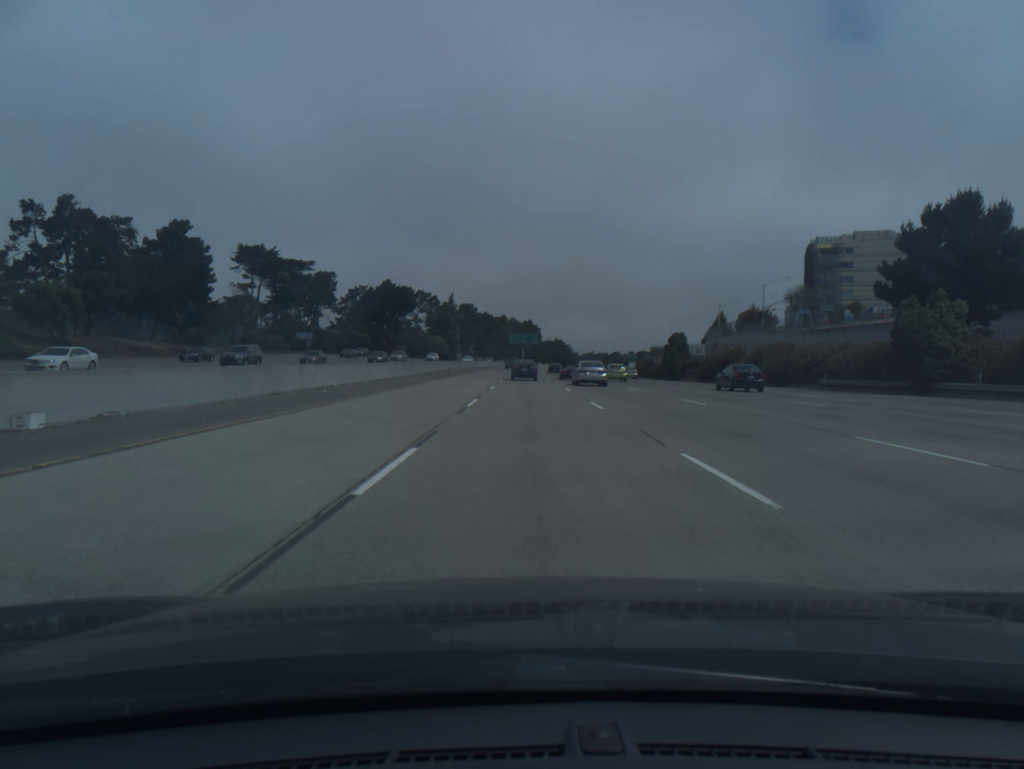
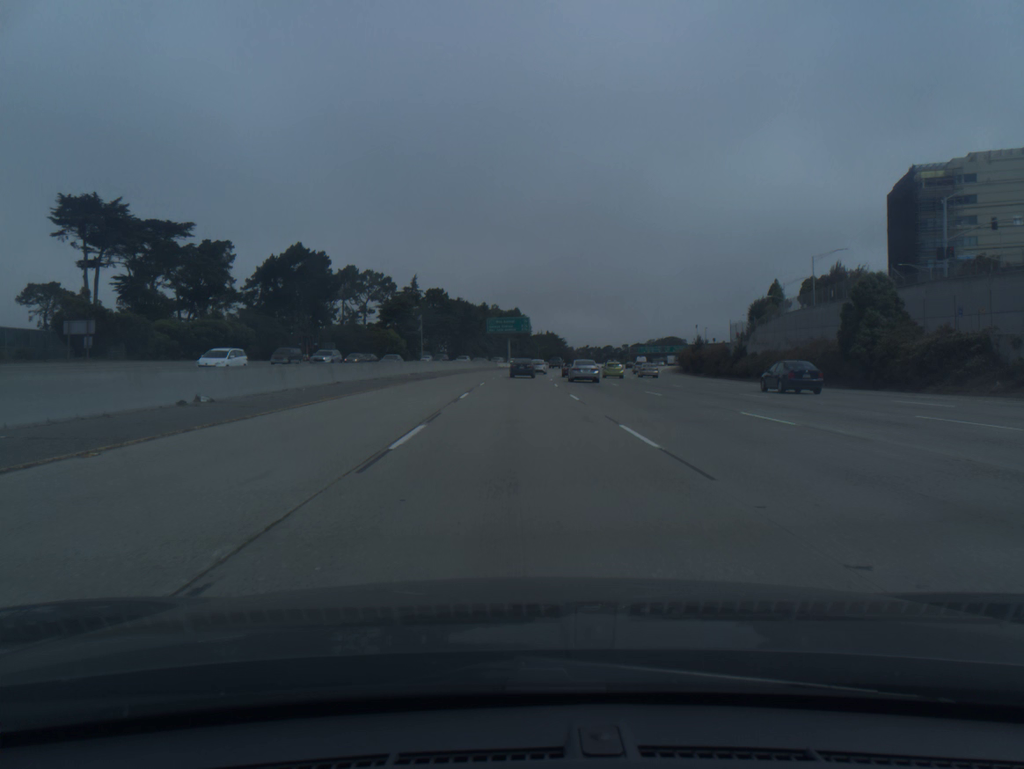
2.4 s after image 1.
(+0.7, +67.2) m; +1°
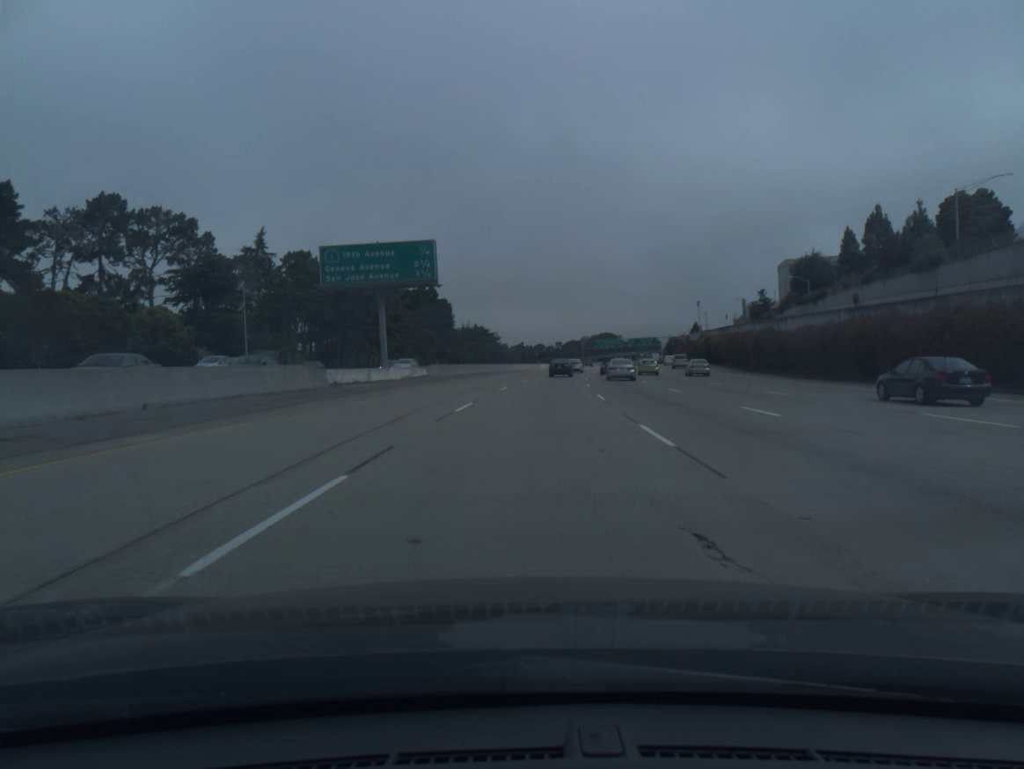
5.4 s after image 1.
(+2.2, +85.3) m; +5°
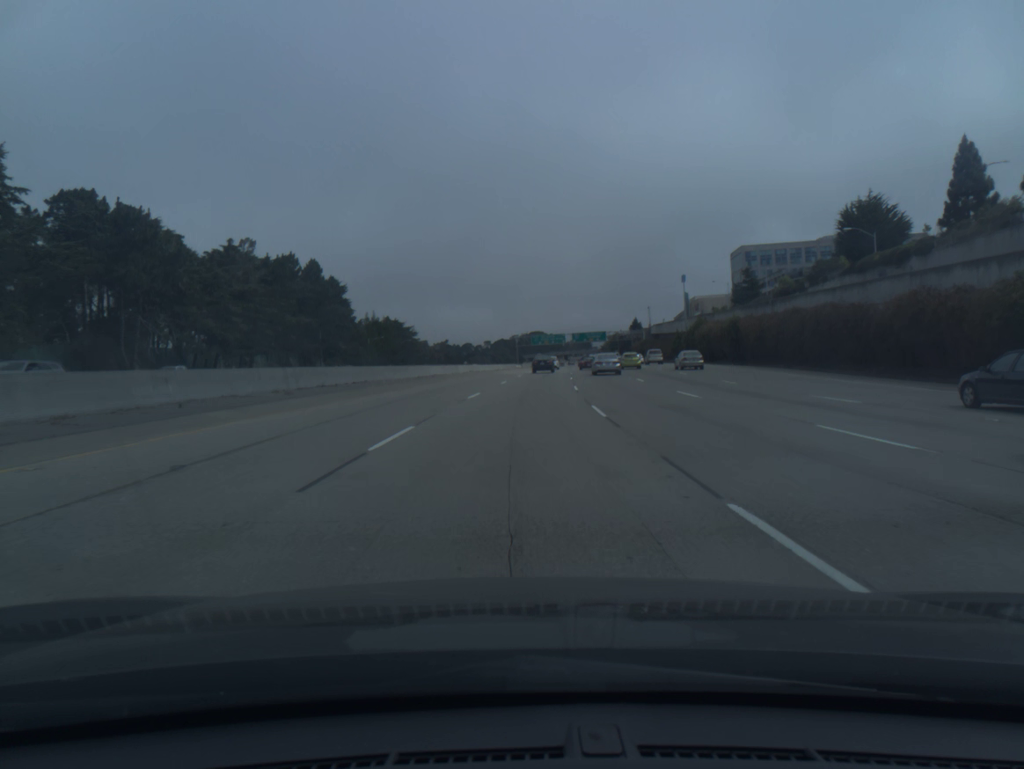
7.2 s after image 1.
(+2.7, +51.6) m; +5°
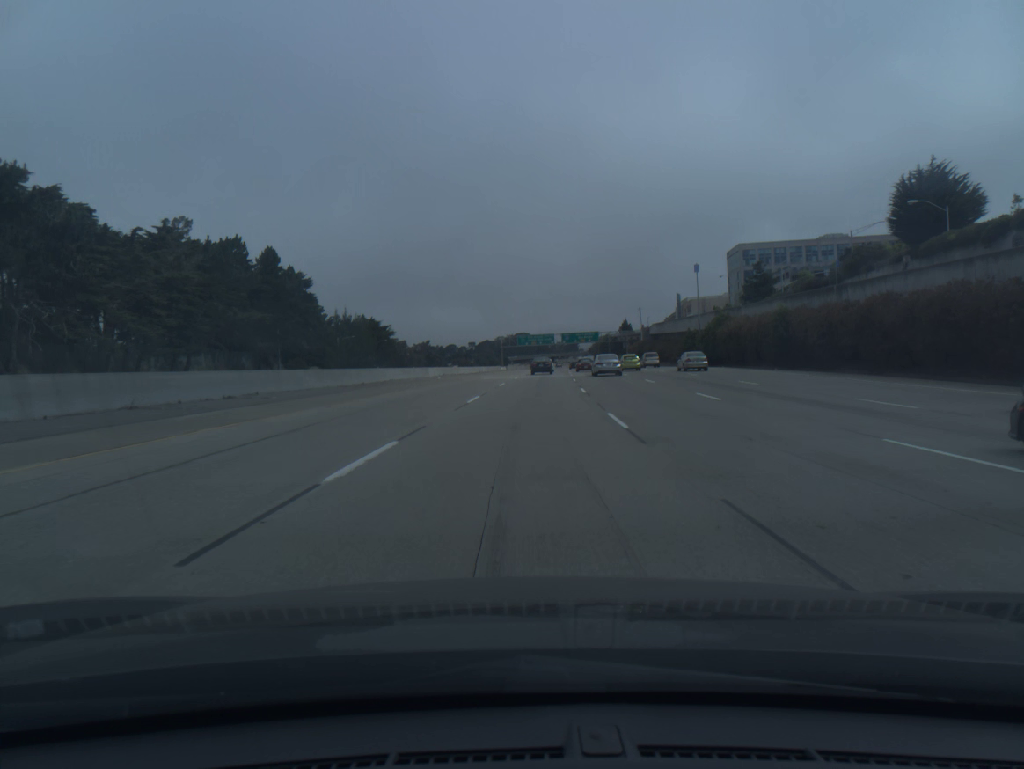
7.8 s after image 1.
(+0.2, +17.2) m; +1°
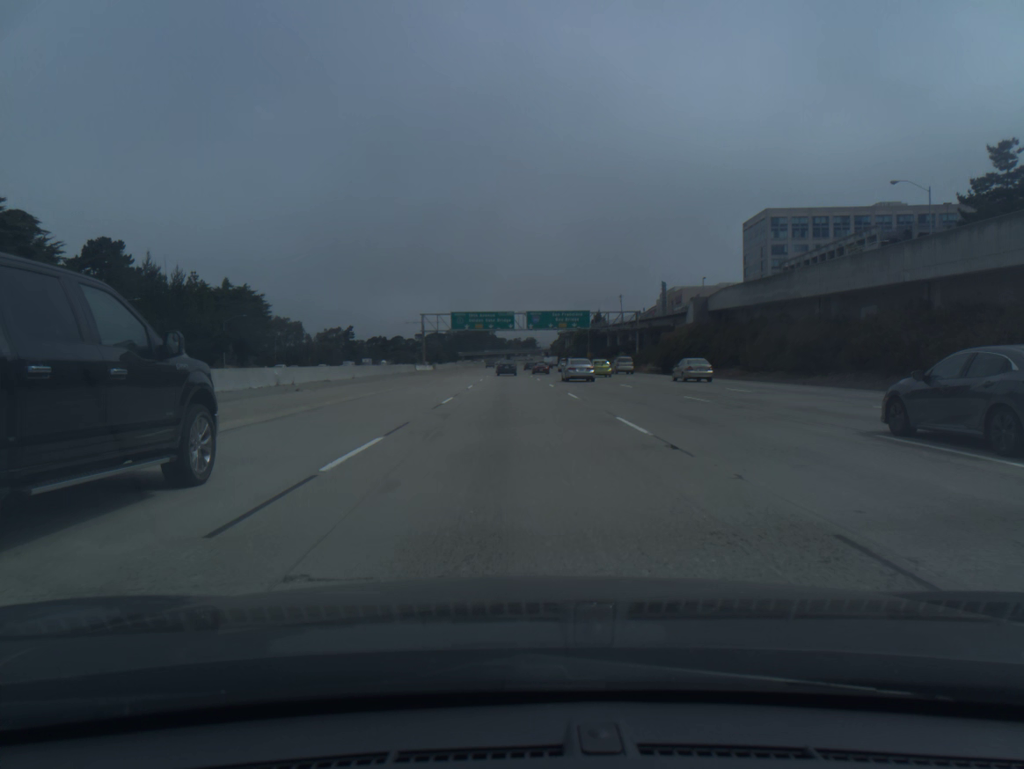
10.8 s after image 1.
(+3.5, +86.6) m; +3°
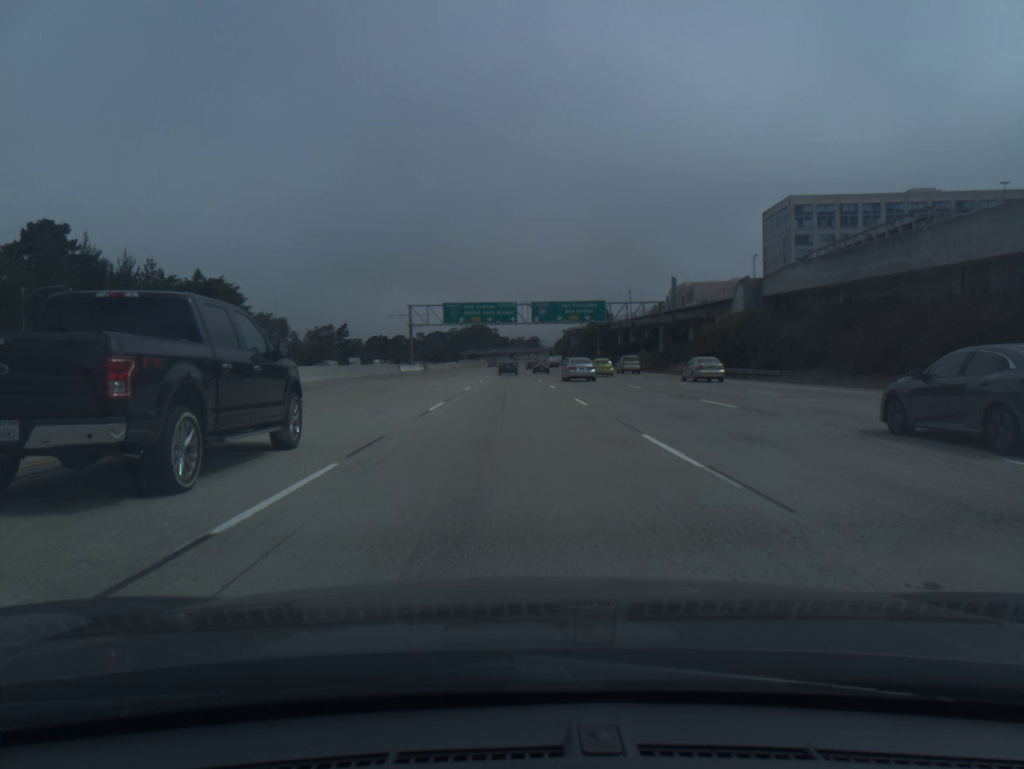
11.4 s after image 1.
(0.0, +17.7) m; 0°
